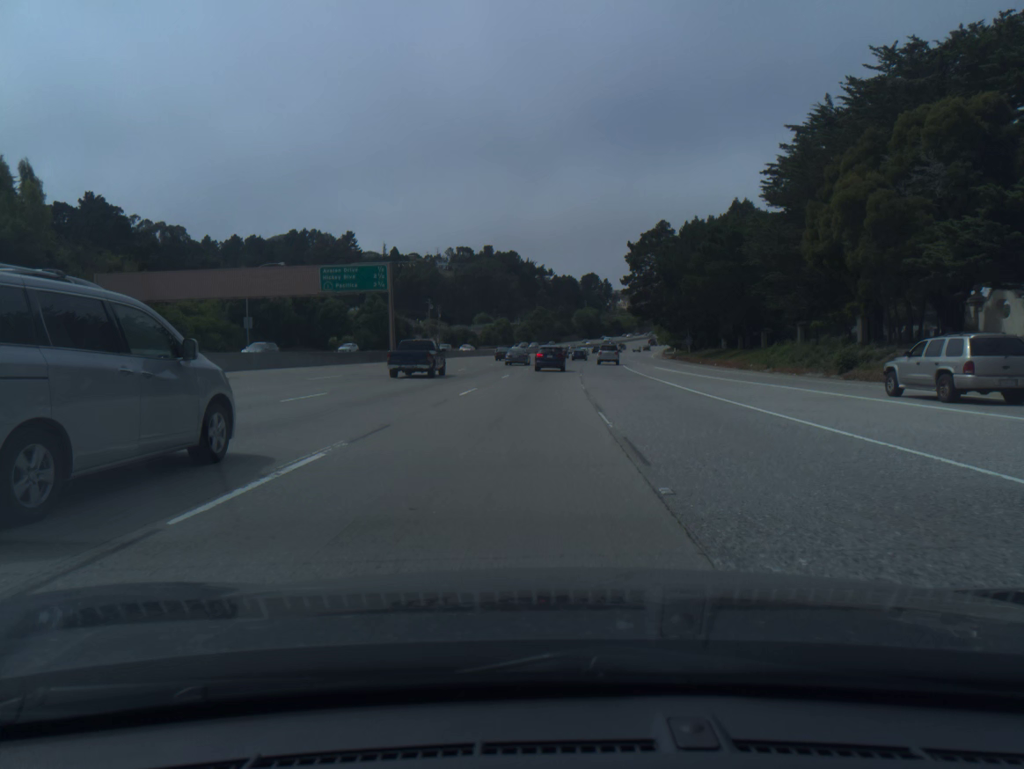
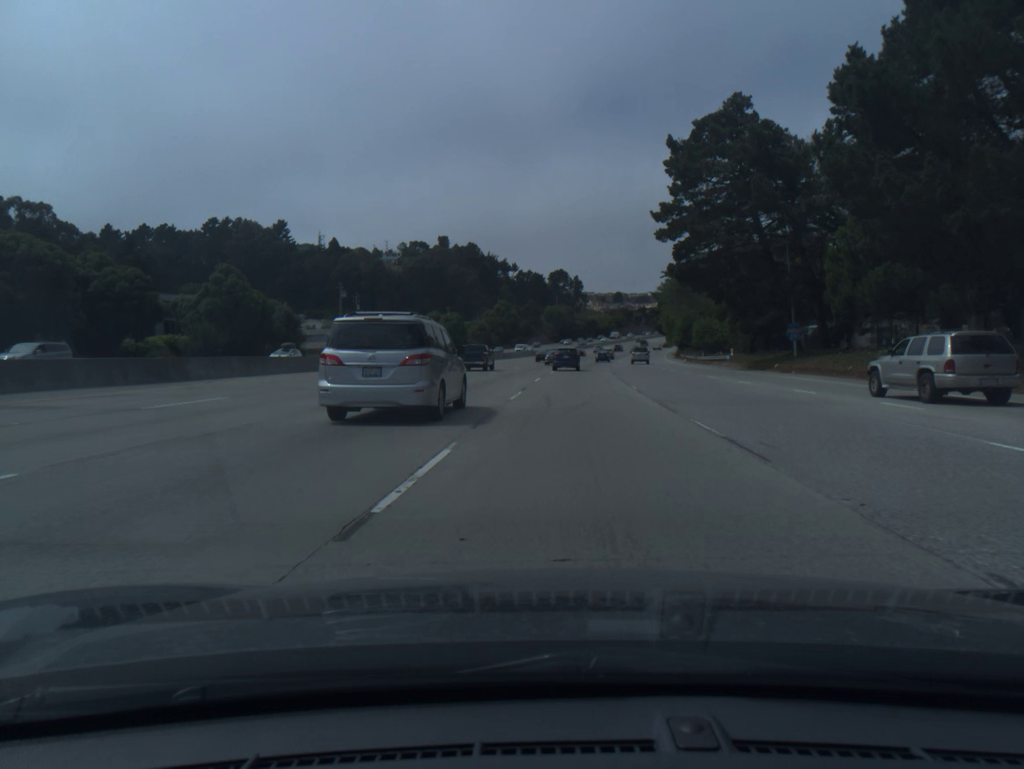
(+0.6, +58.7) m; +2°
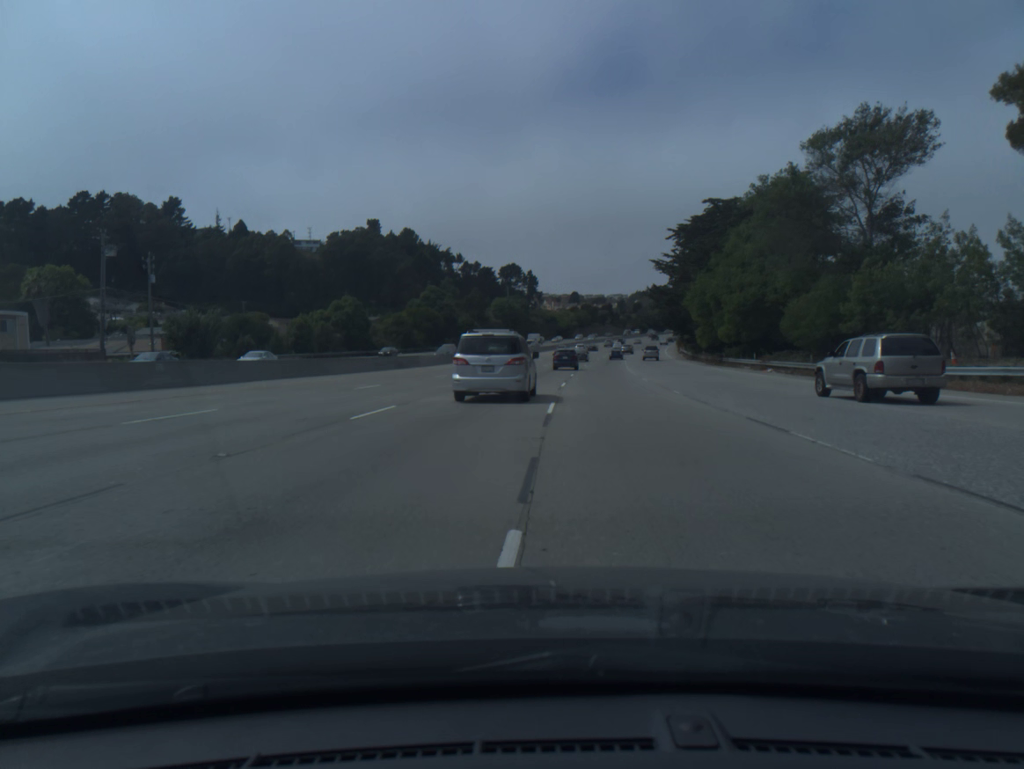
(+1.9, +61.4) m; +3°
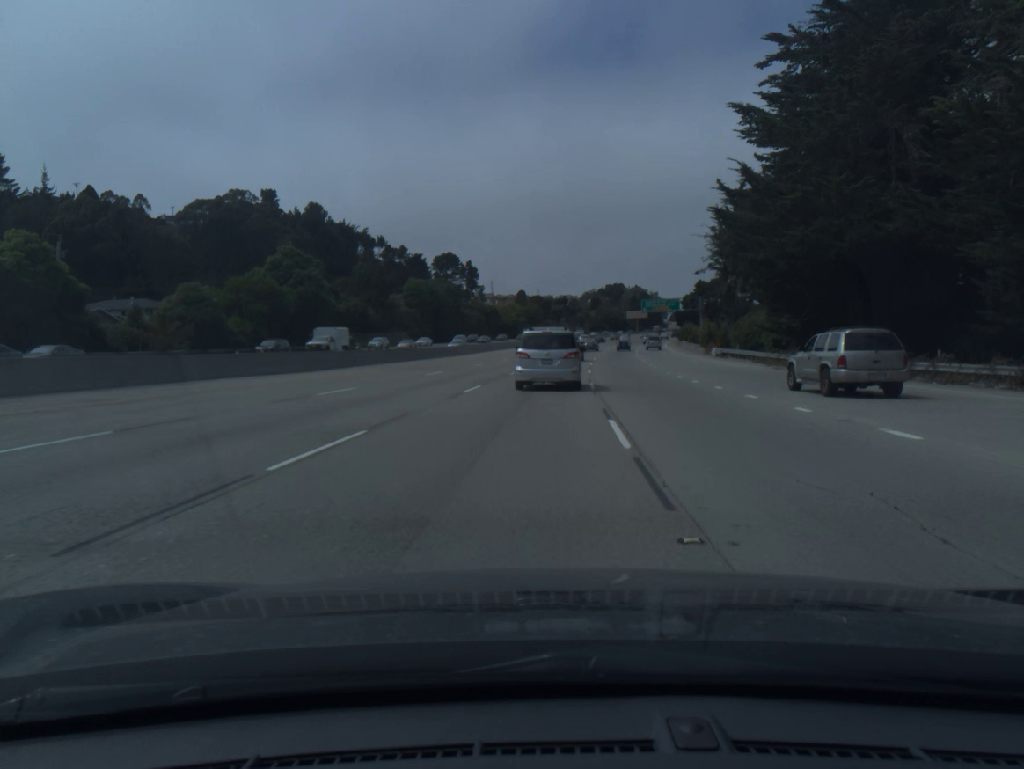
(+2.4, +65.0) m; +4°
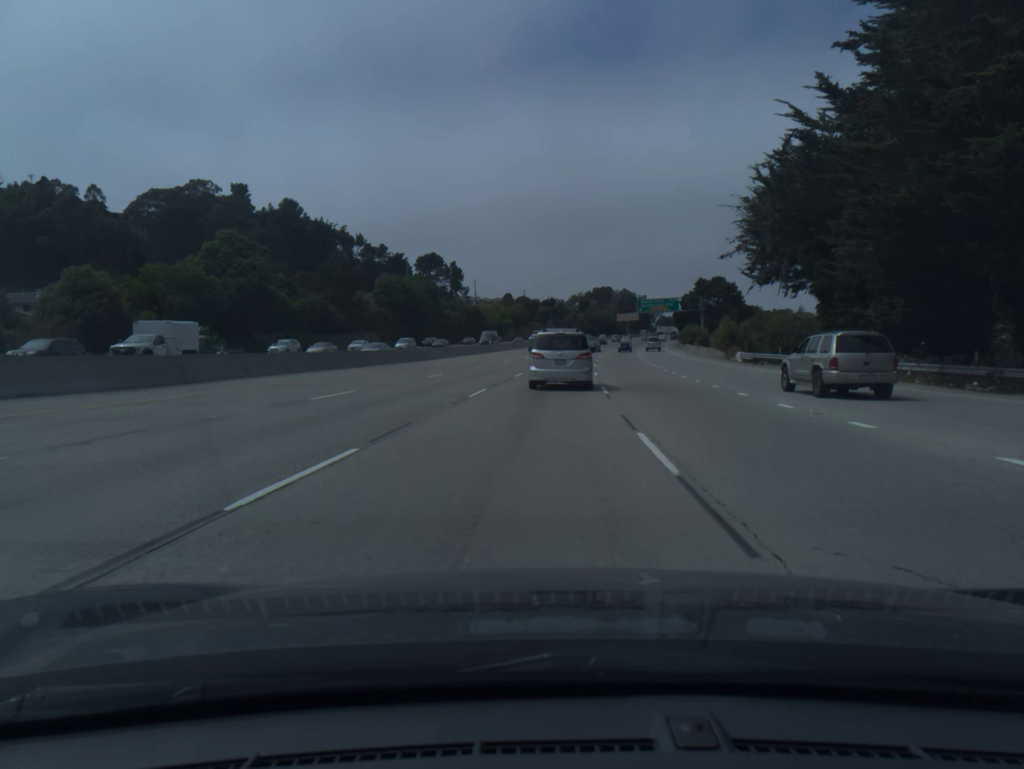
(+0.1, +16.3) m; +1°
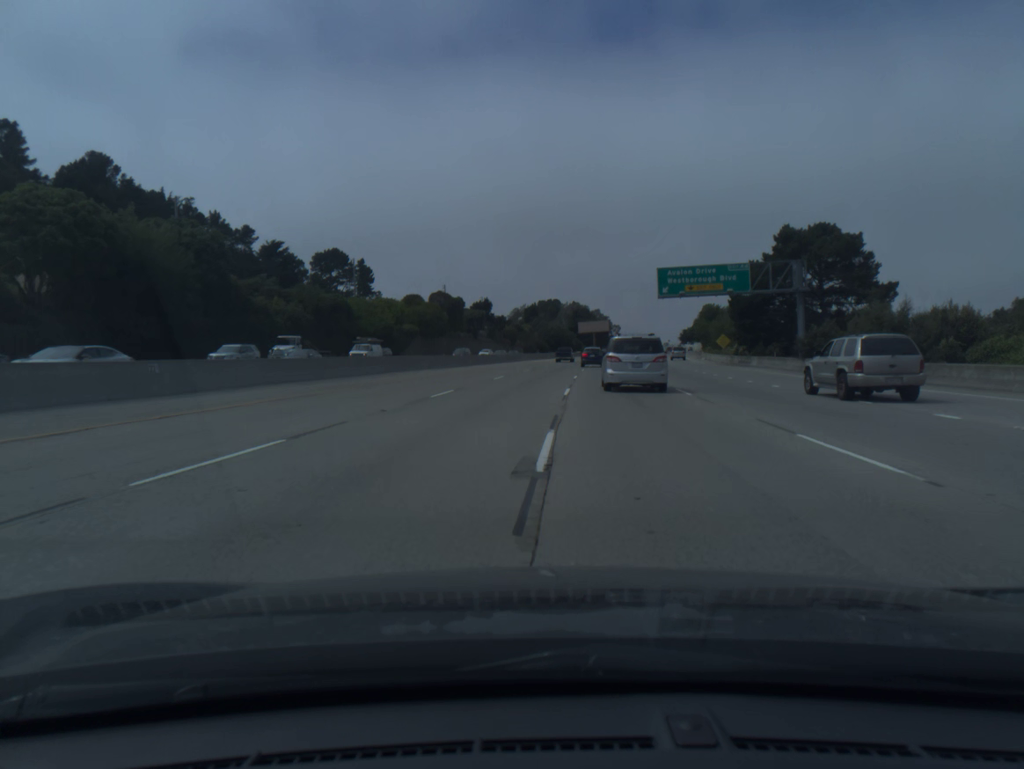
(+3.2, +84.7) m; +4°
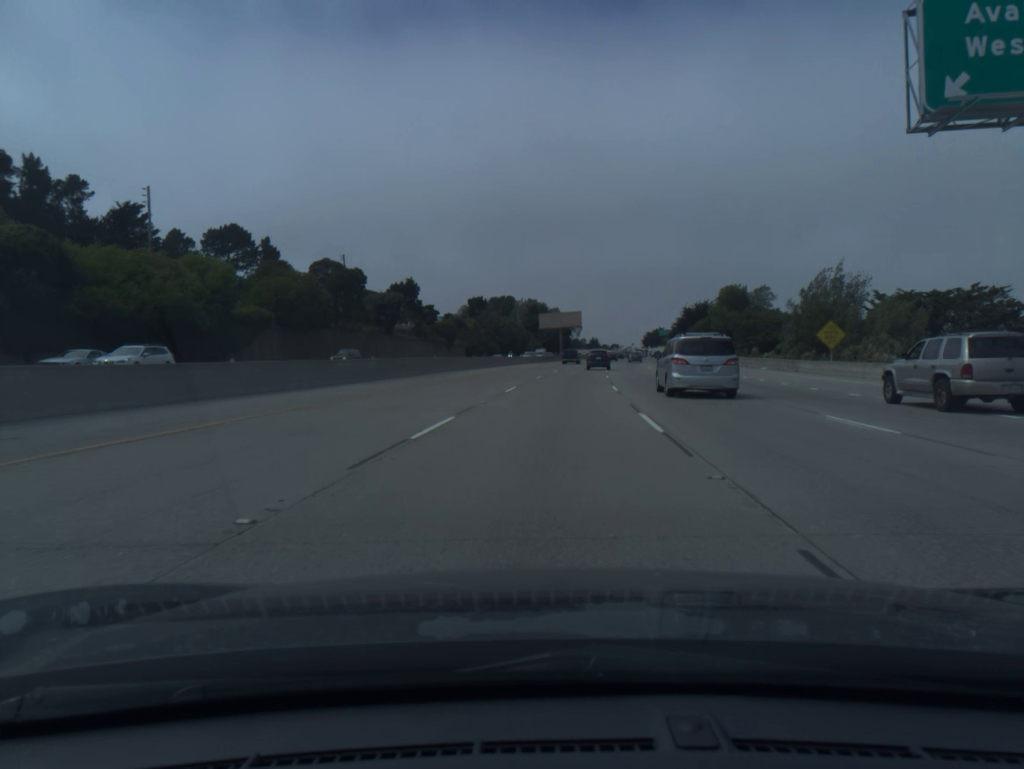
(+1.4, +54.1) m; +3°
